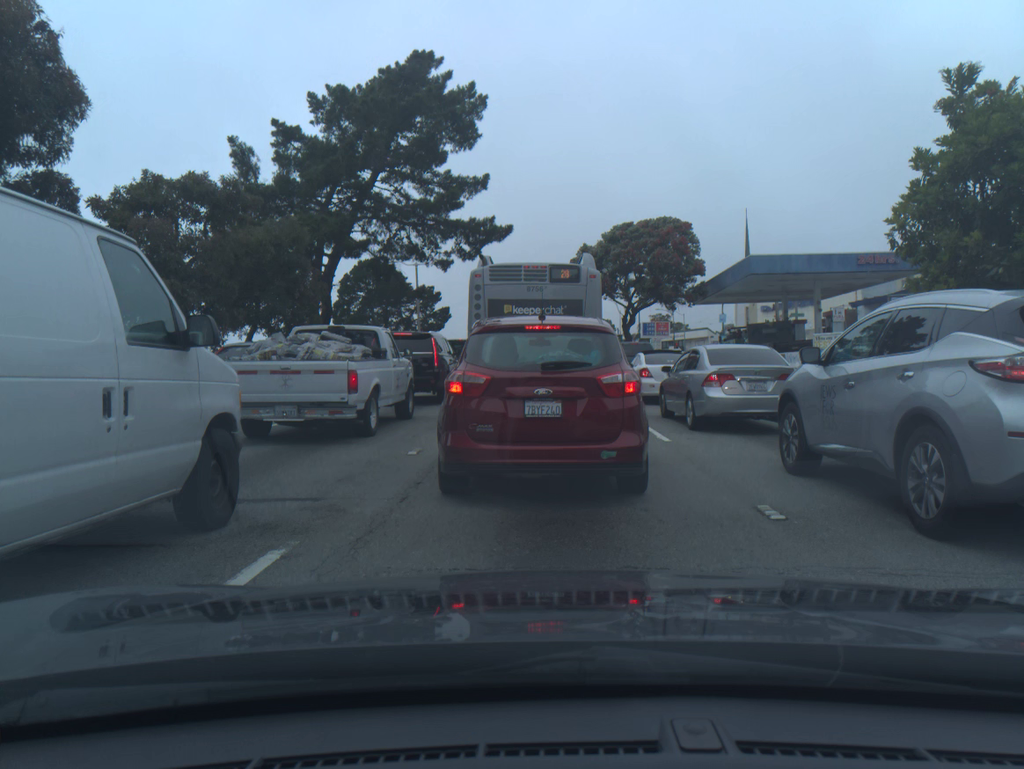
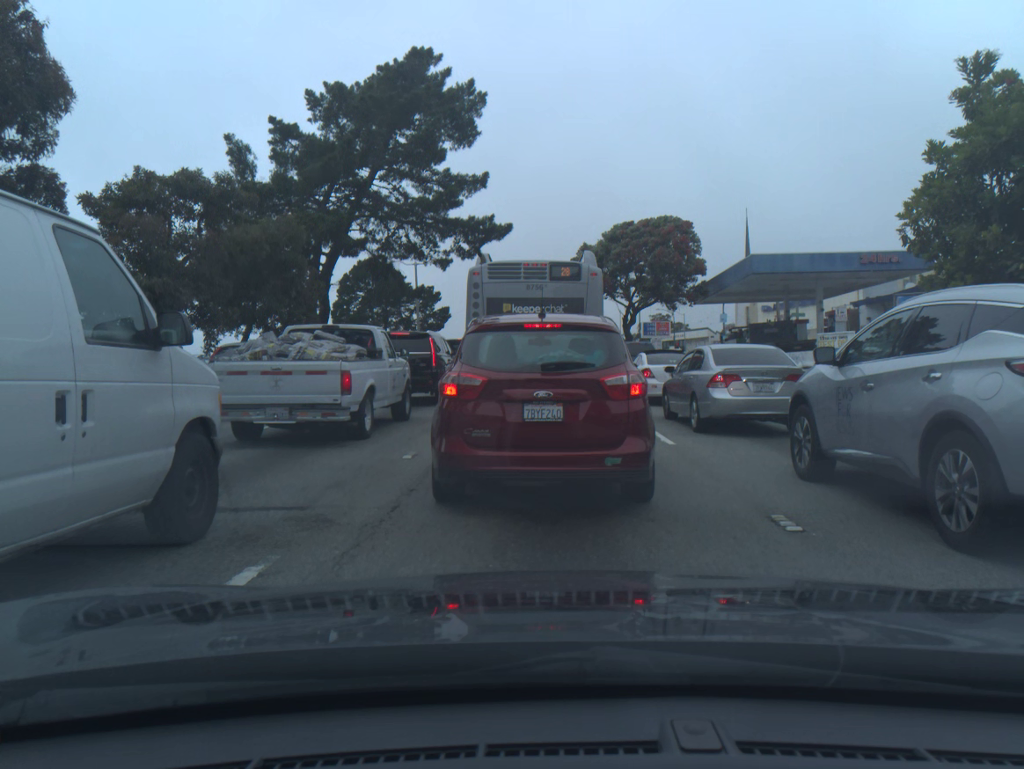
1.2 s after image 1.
(0.0, +0.4) m; 0°
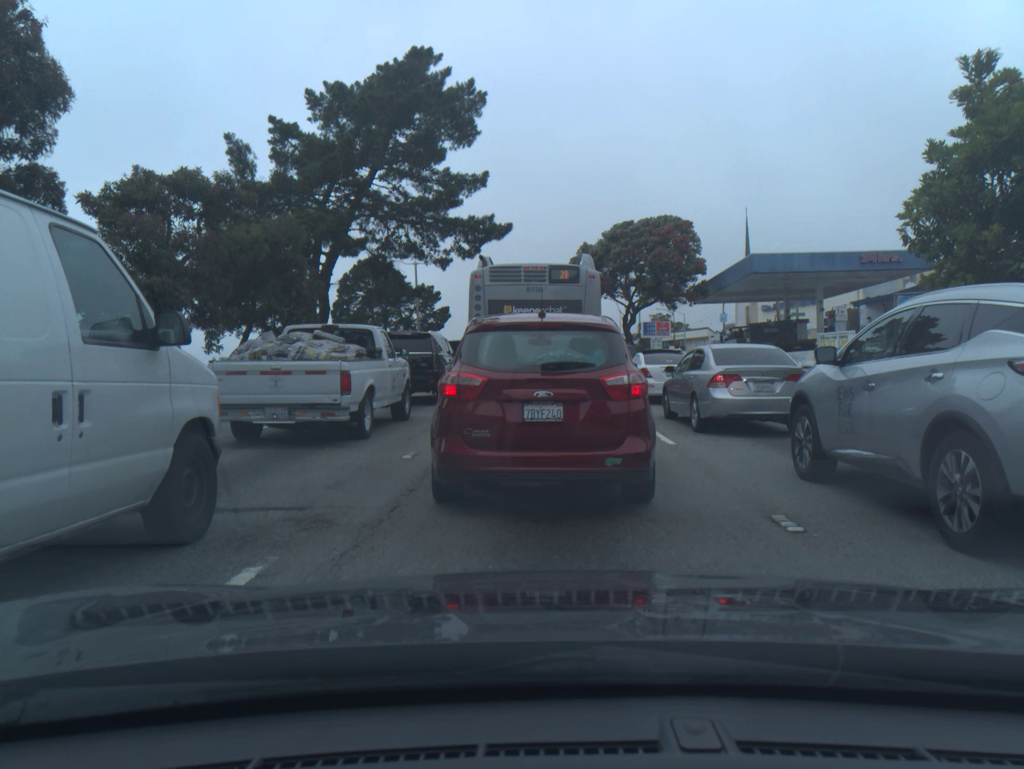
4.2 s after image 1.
(0.0, +0.1) m; 0°
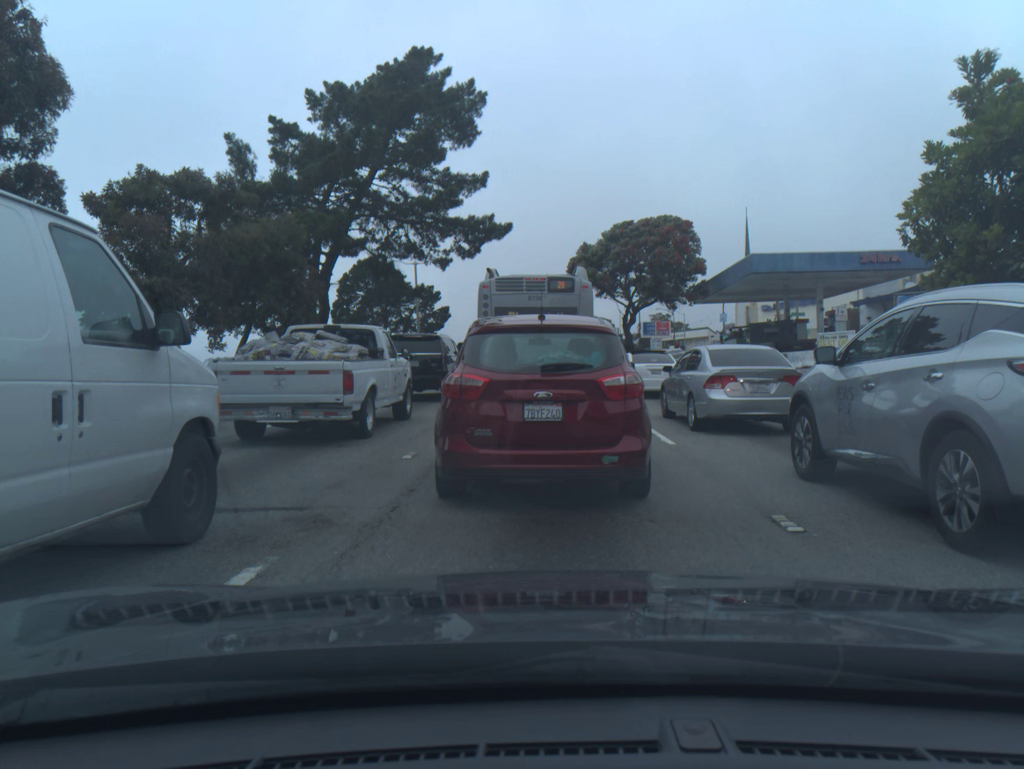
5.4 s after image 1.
(0.0, 0.0) m; 0°
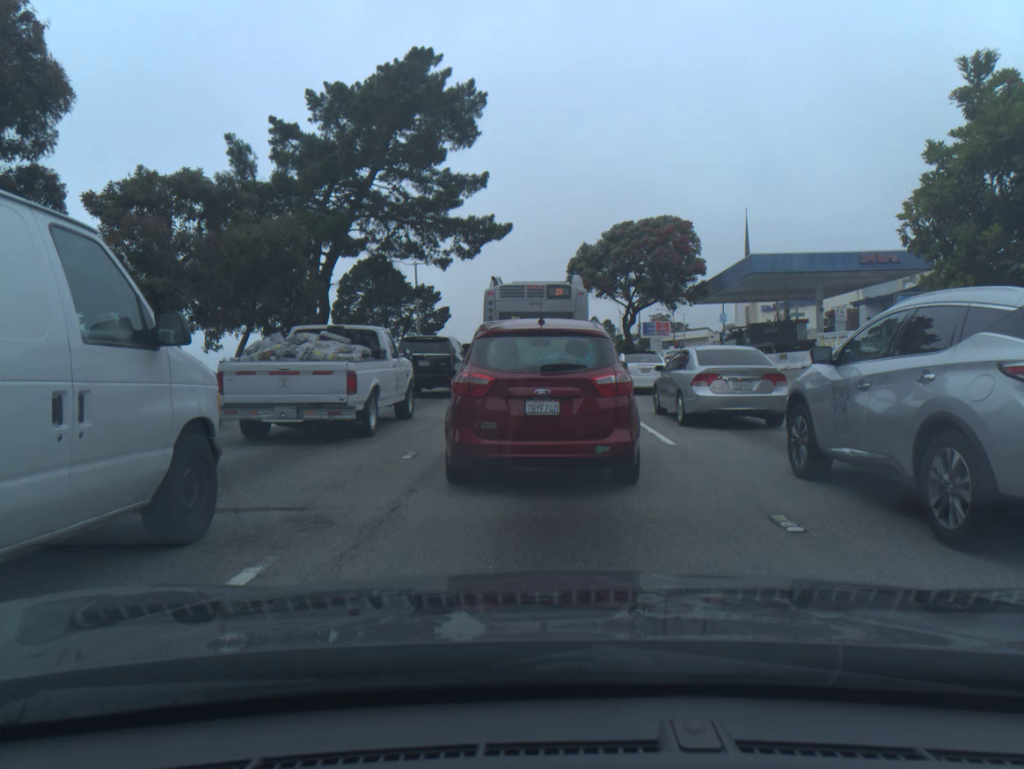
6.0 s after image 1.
(0.0, 0.0) m; 0°
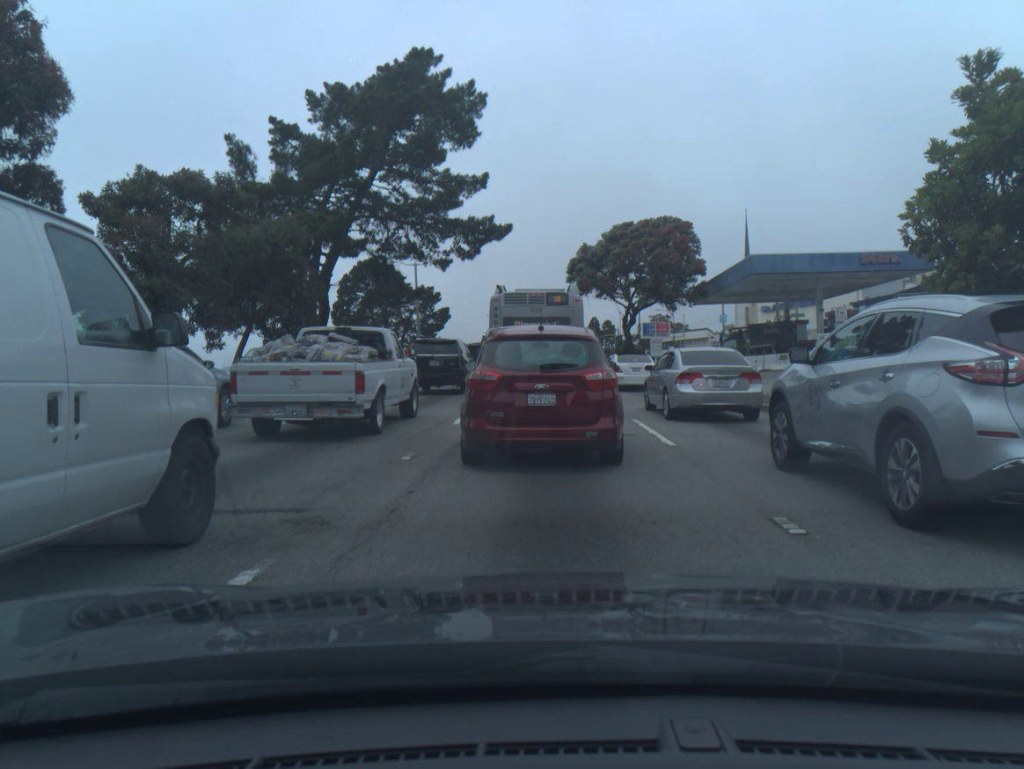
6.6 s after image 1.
(0.0, 0.0) m; 0°
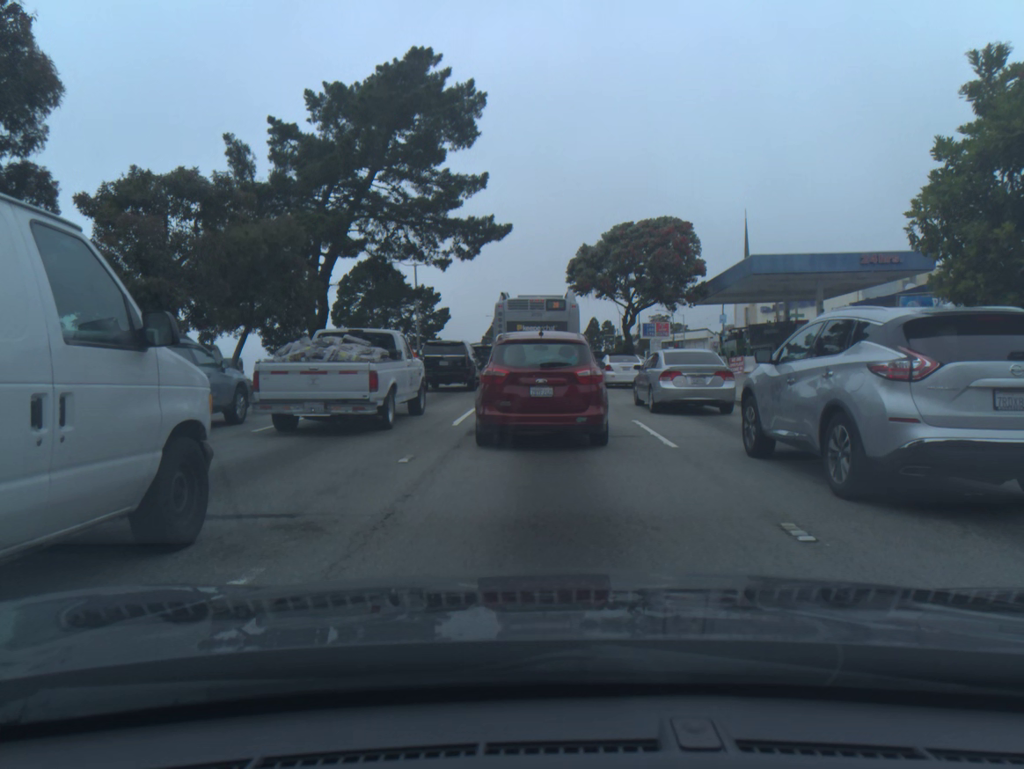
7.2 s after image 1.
(0.0, +0.2) m; 0°
